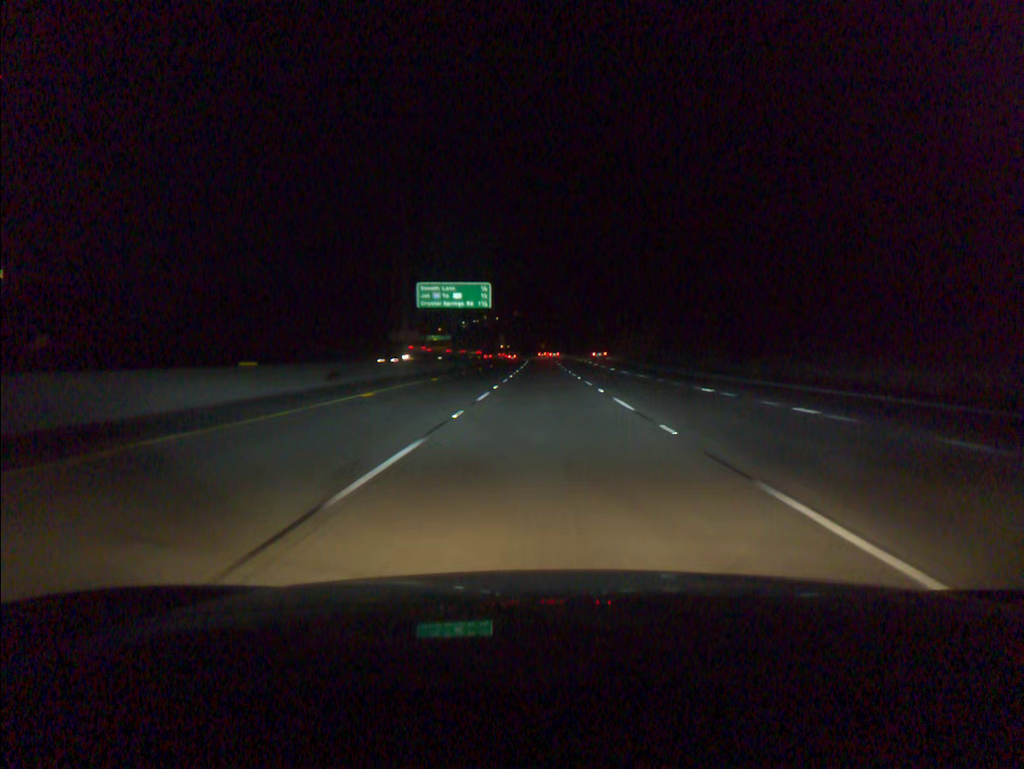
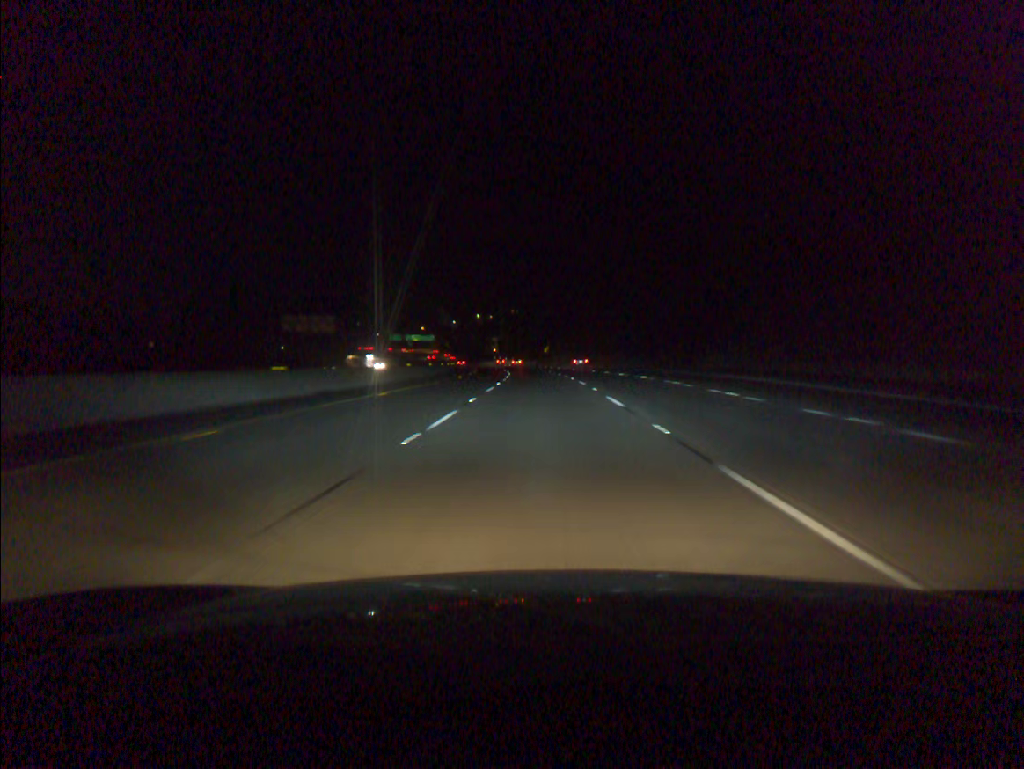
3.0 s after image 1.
(+0.1, +84.2) m; 0°
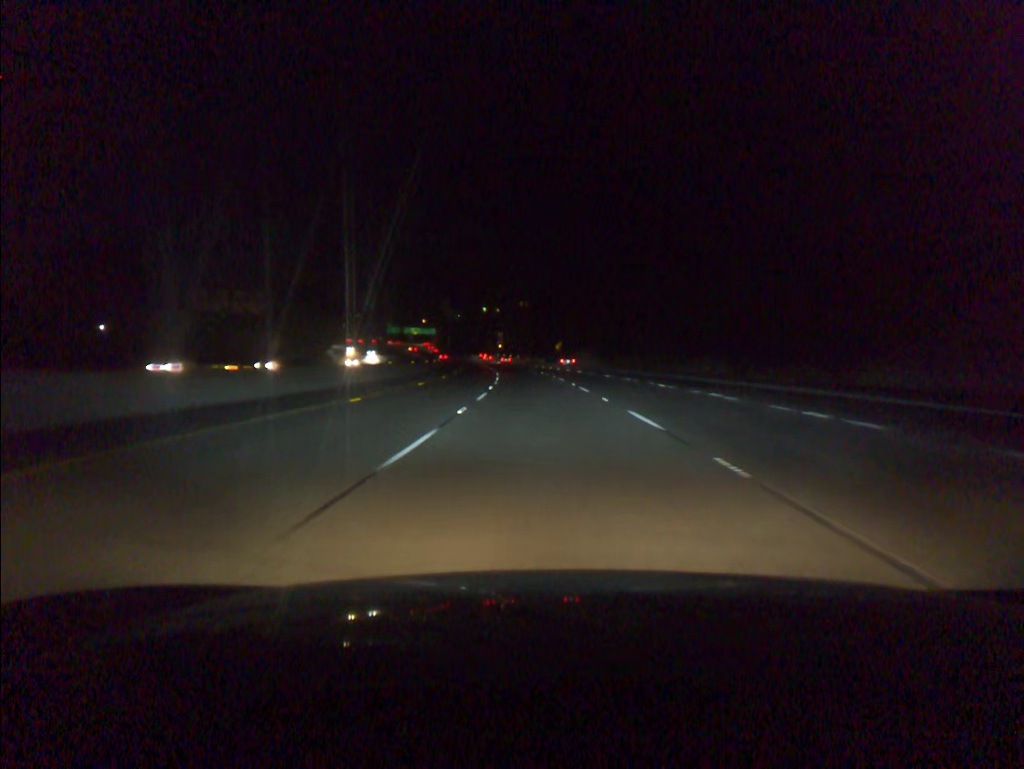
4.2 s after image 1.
(-0.2, +33.7) m; -1°
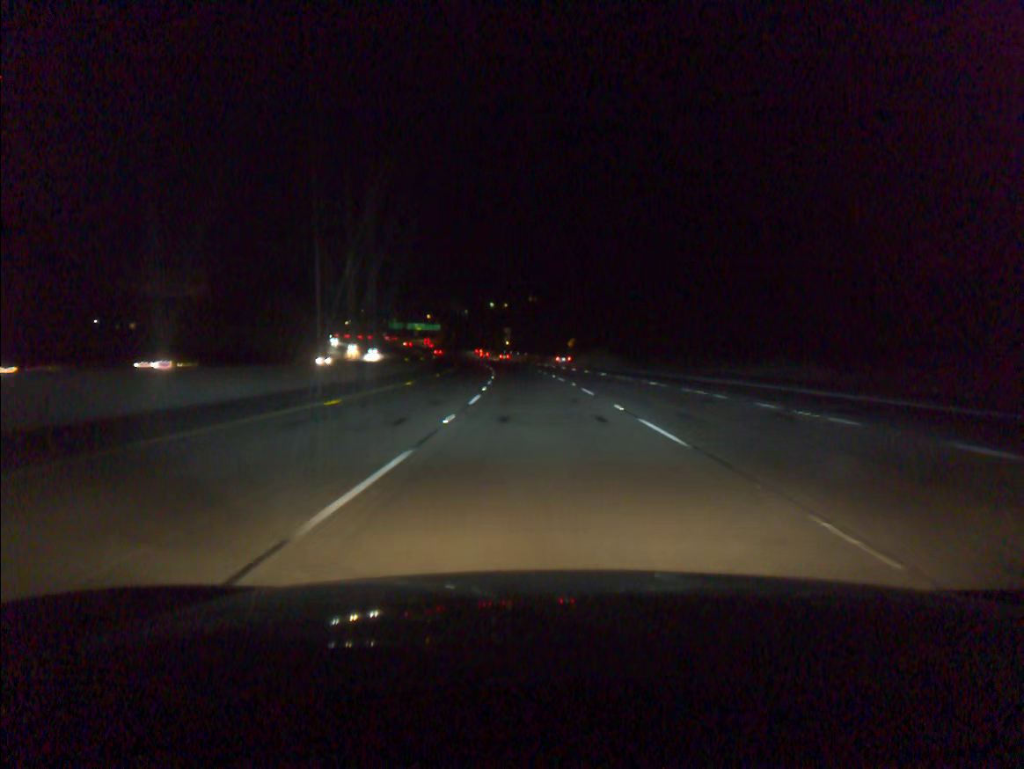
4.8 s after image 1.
(-0.1, +16.9) m; -1°
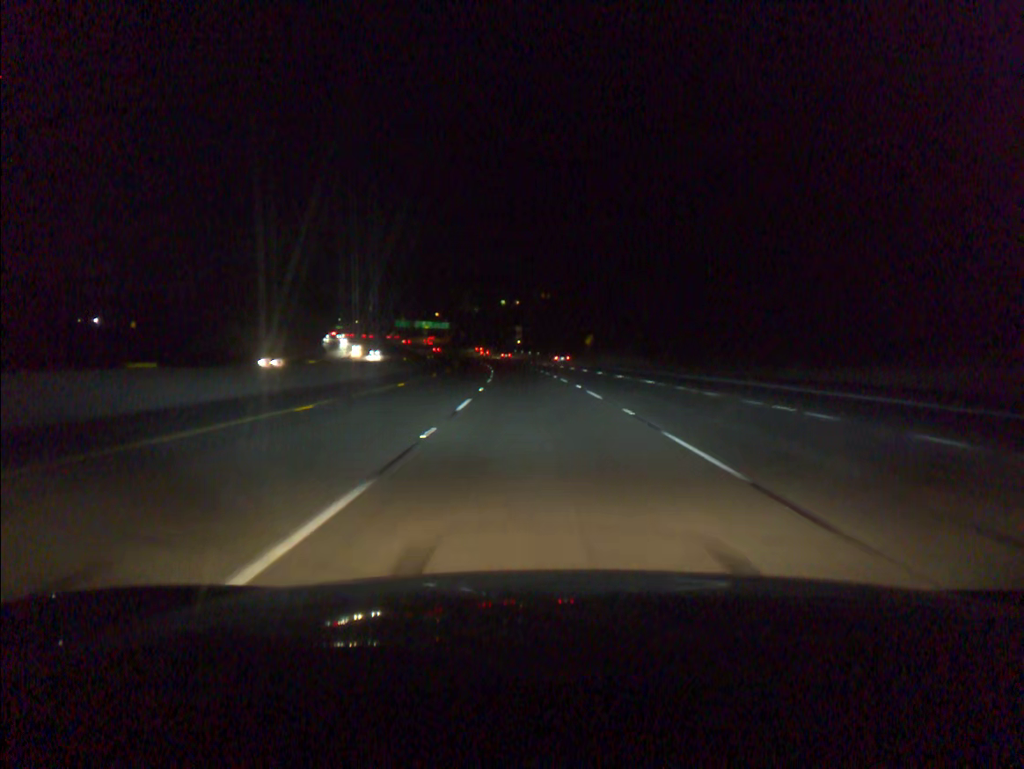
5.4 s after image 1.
(-0.1, +17.0) m; -1°
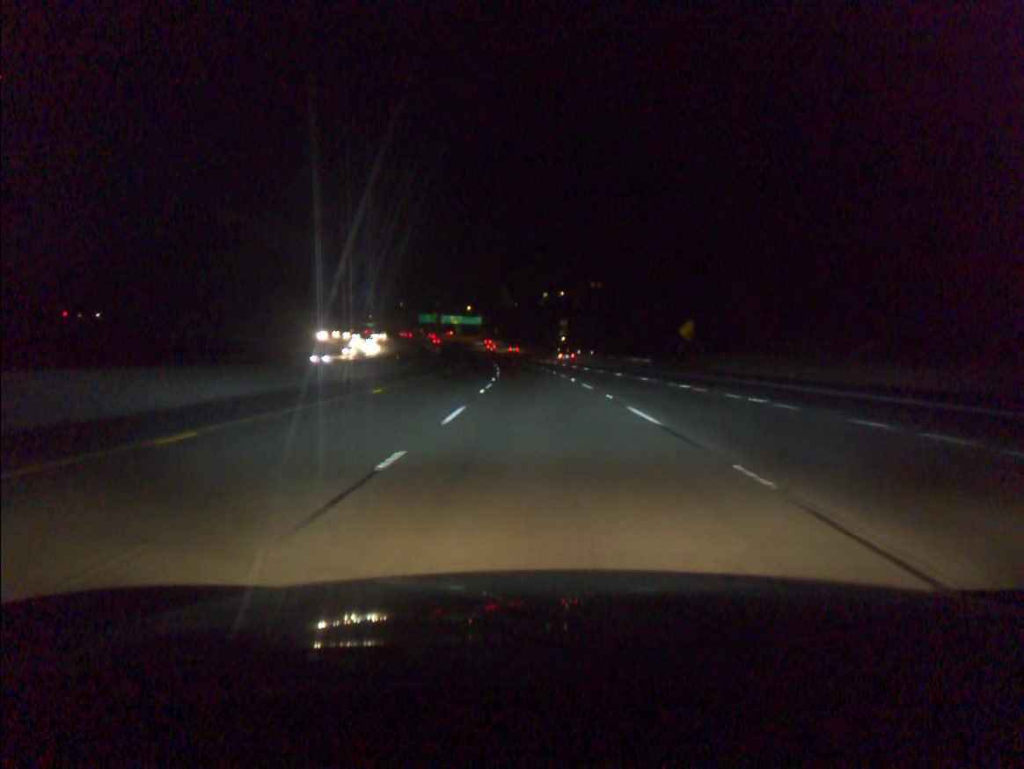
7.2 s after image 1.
(-1.5, +51.0) m; -3°
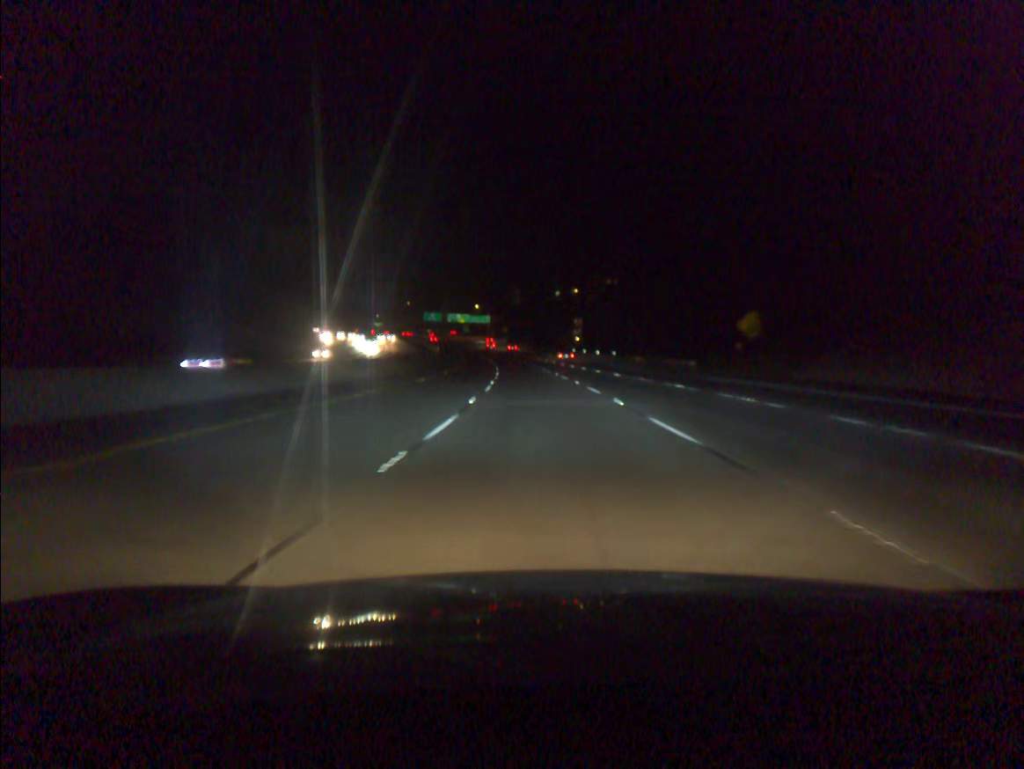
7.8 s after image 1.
(-0.1, +17.0) m; -1°
